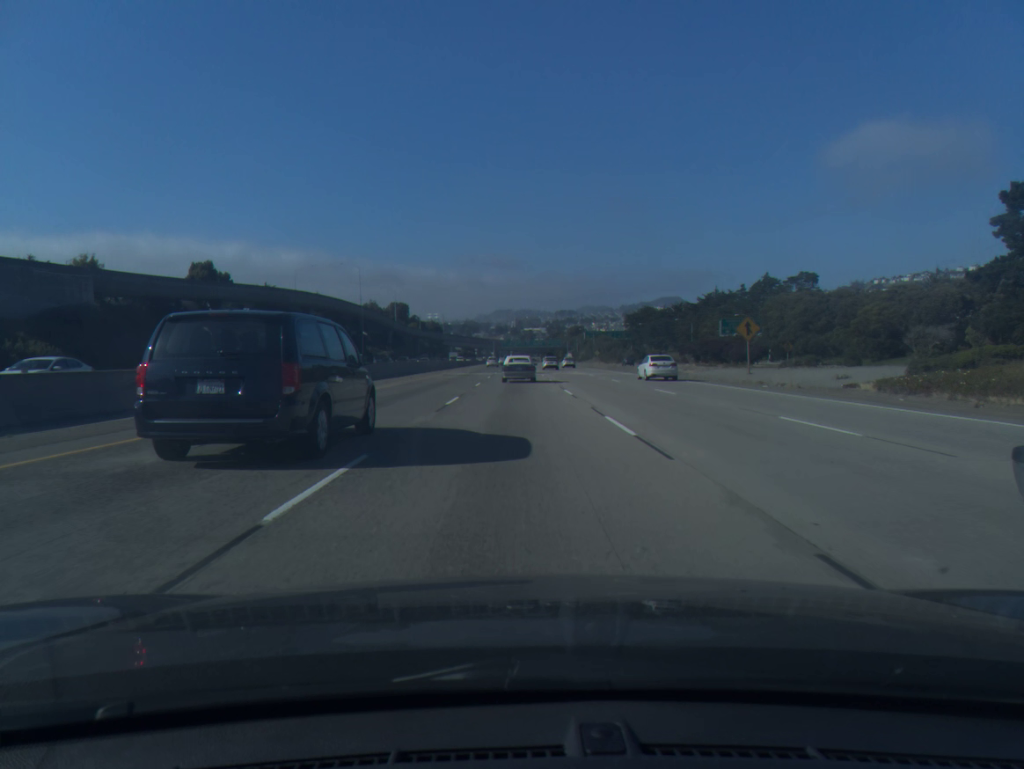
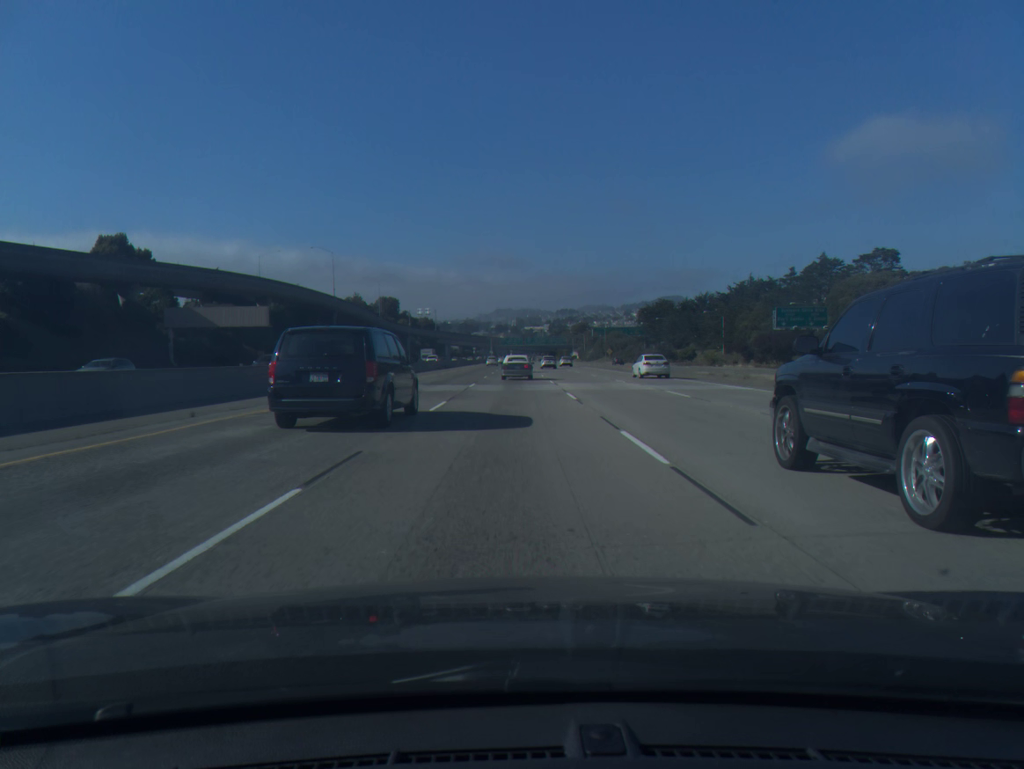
(+0.1, +31.6) m; 0°
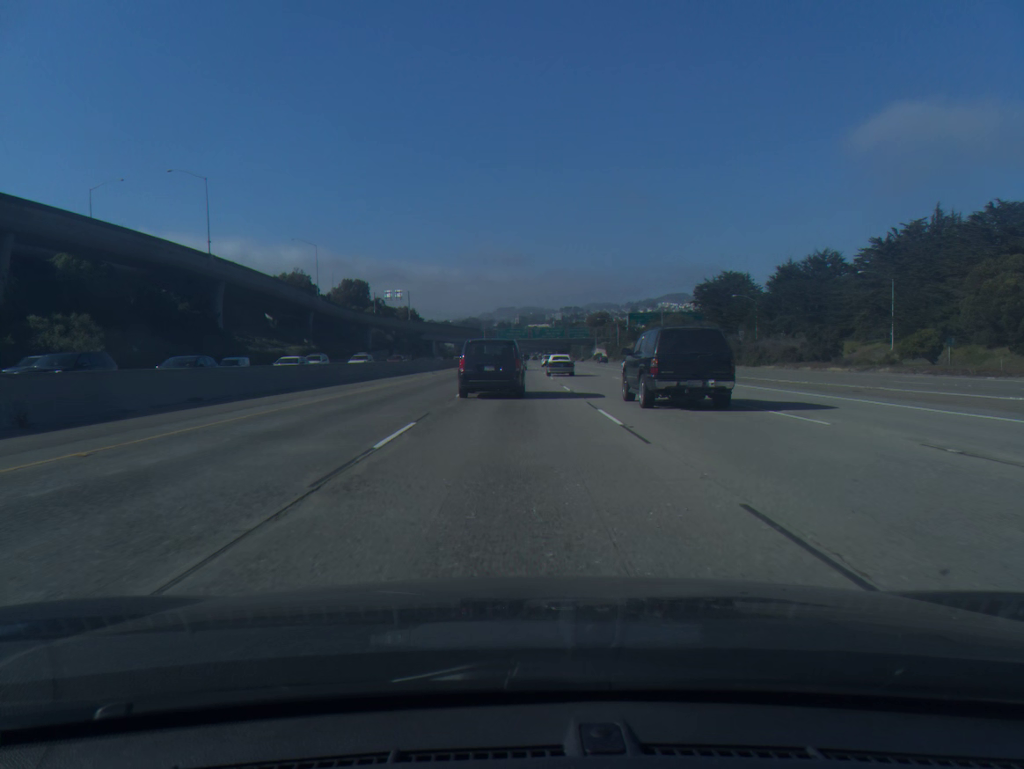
(-0.3, +80.5) m; 0°
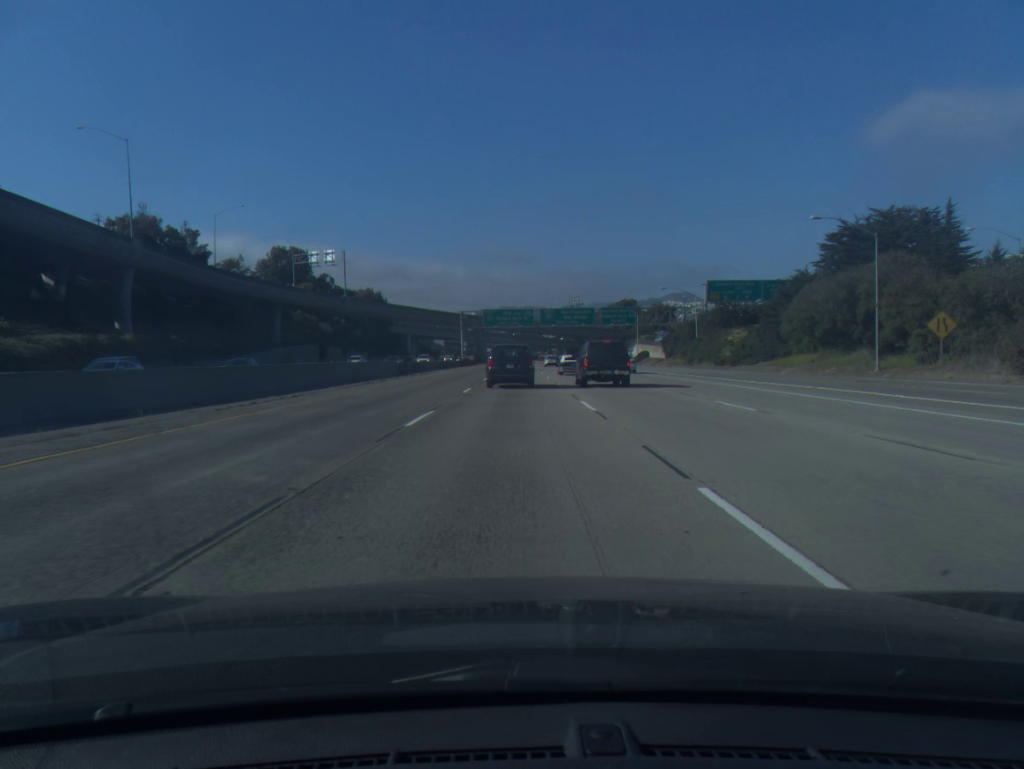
(+0.2, +81.5) m; 0°
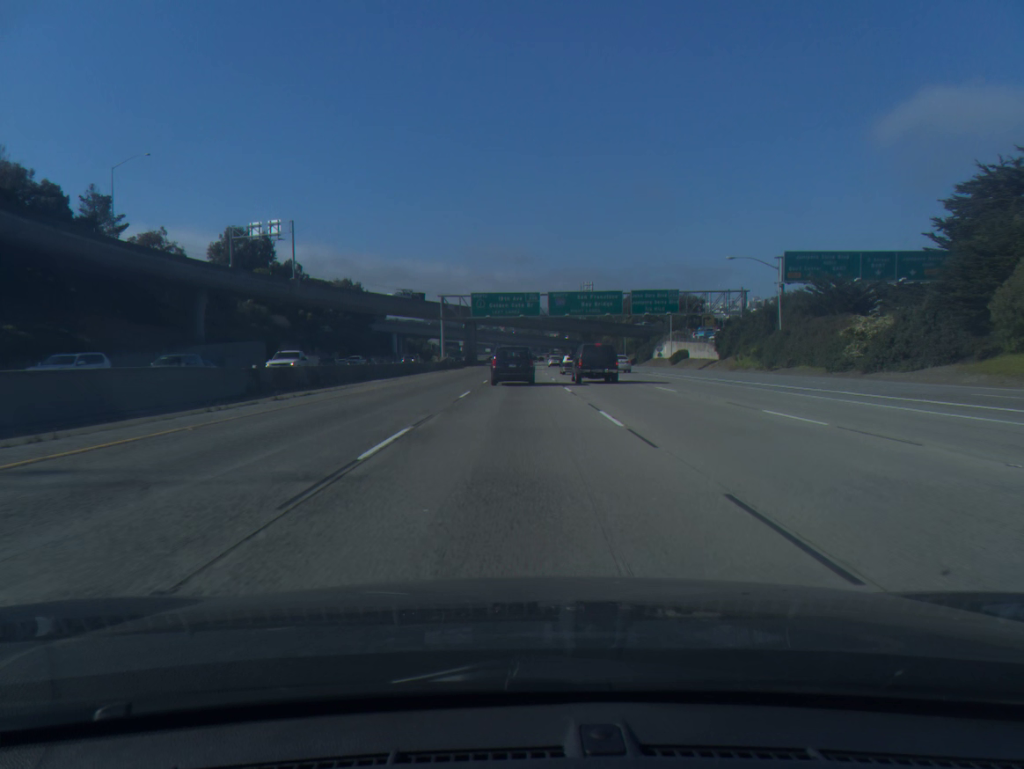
(-0.1, +32.5) m; 0°
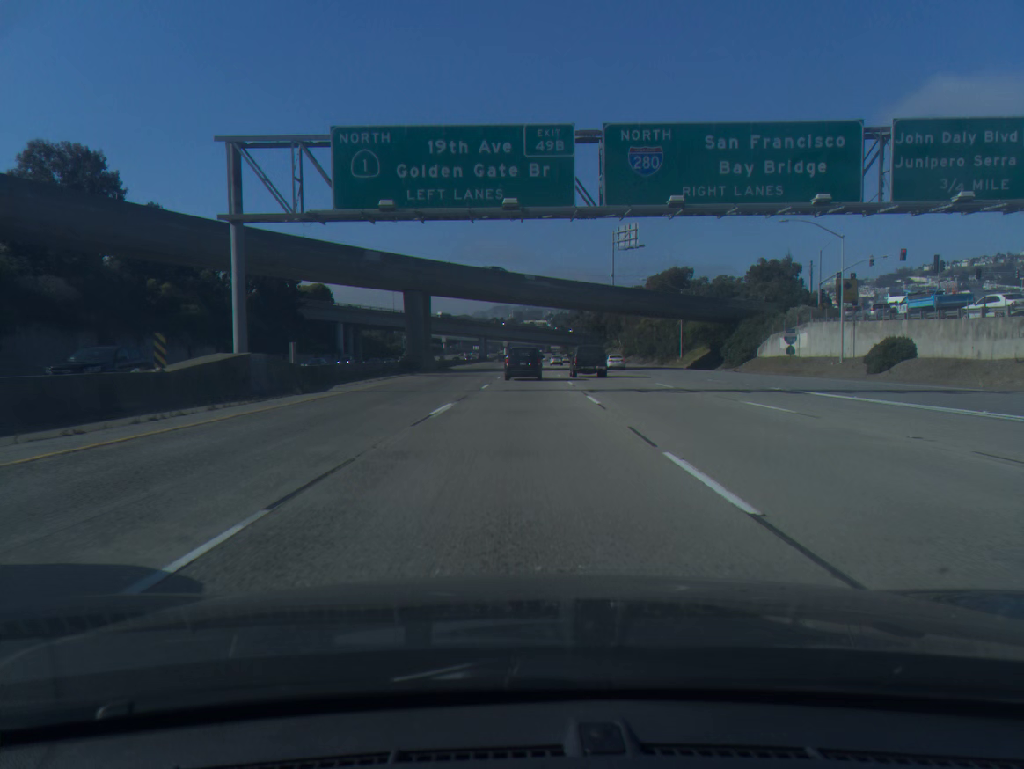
(+0.3, +64.8) m; 0°
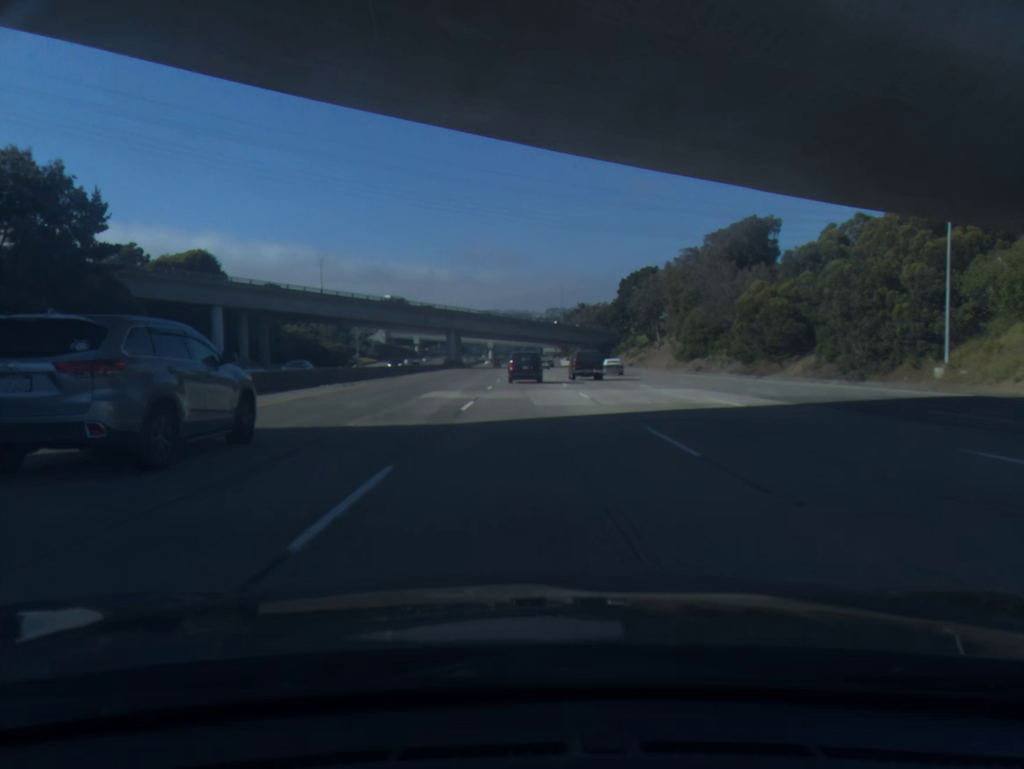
(+0.7, +67.5) m; +1°
